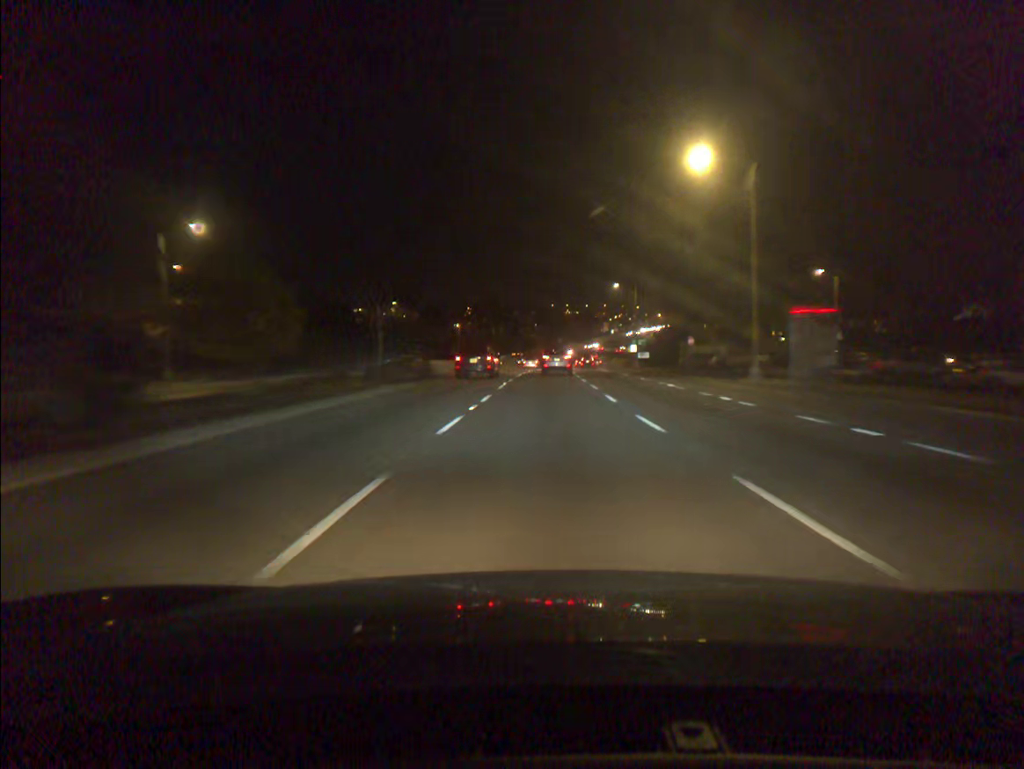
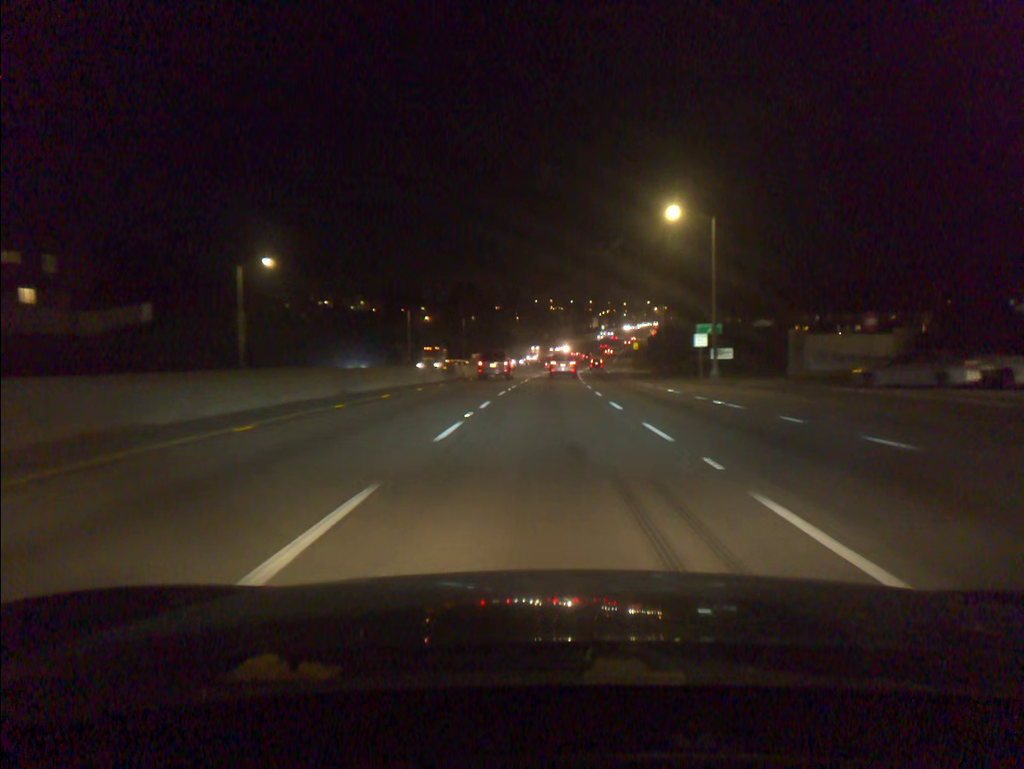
(+0.2, +45.3) m; +1°
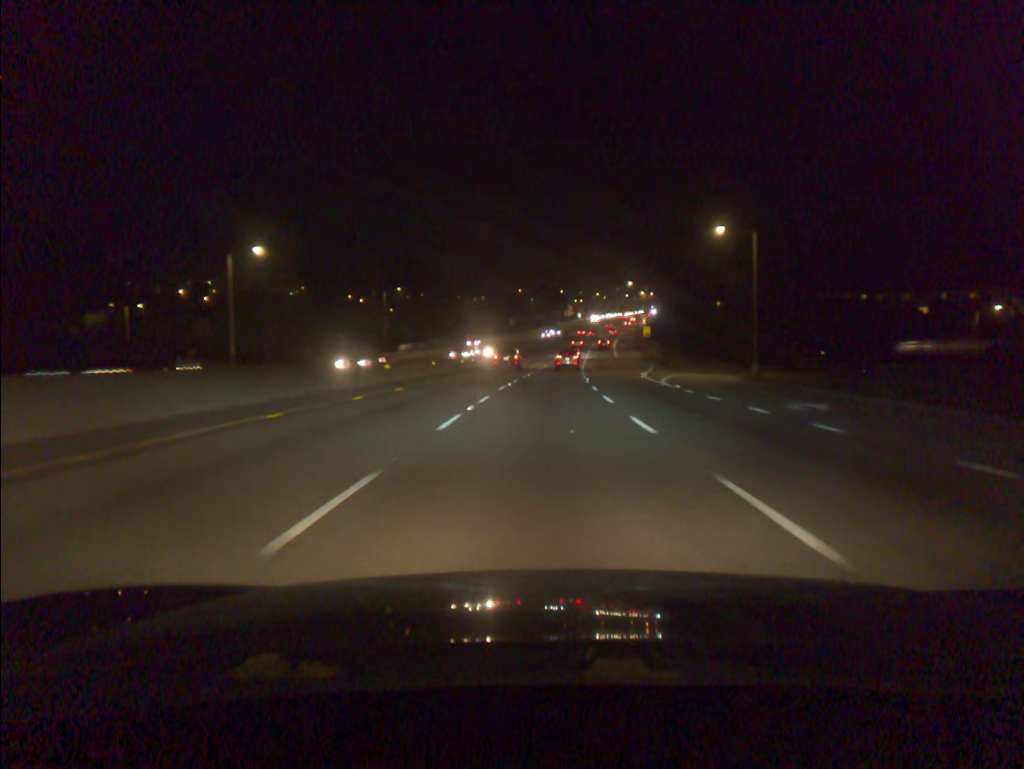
(+1.2, +58.0) m; +2°
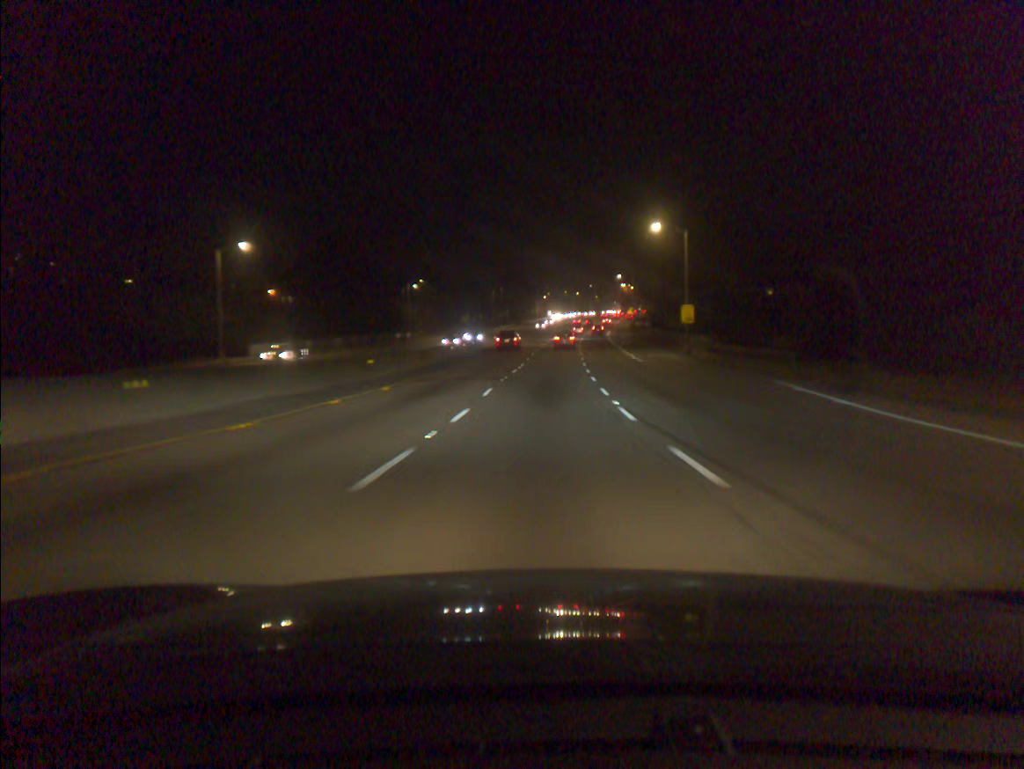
(+1.1, +49.3) m; +2°
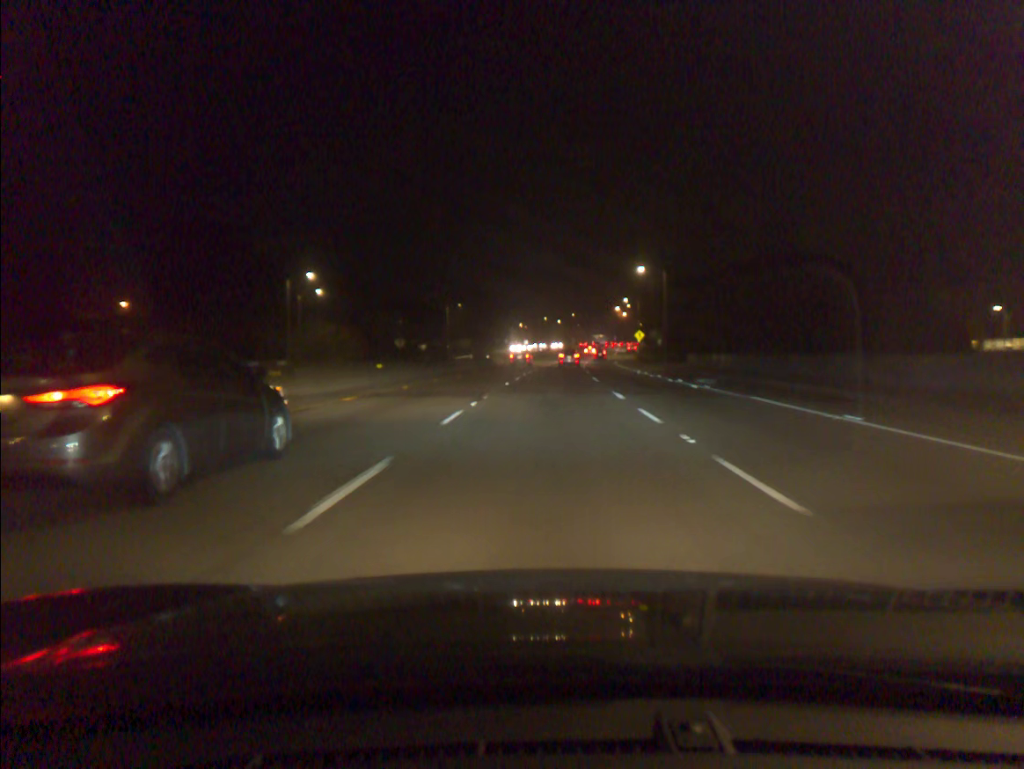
(+0.9, +52.6) m; +2°
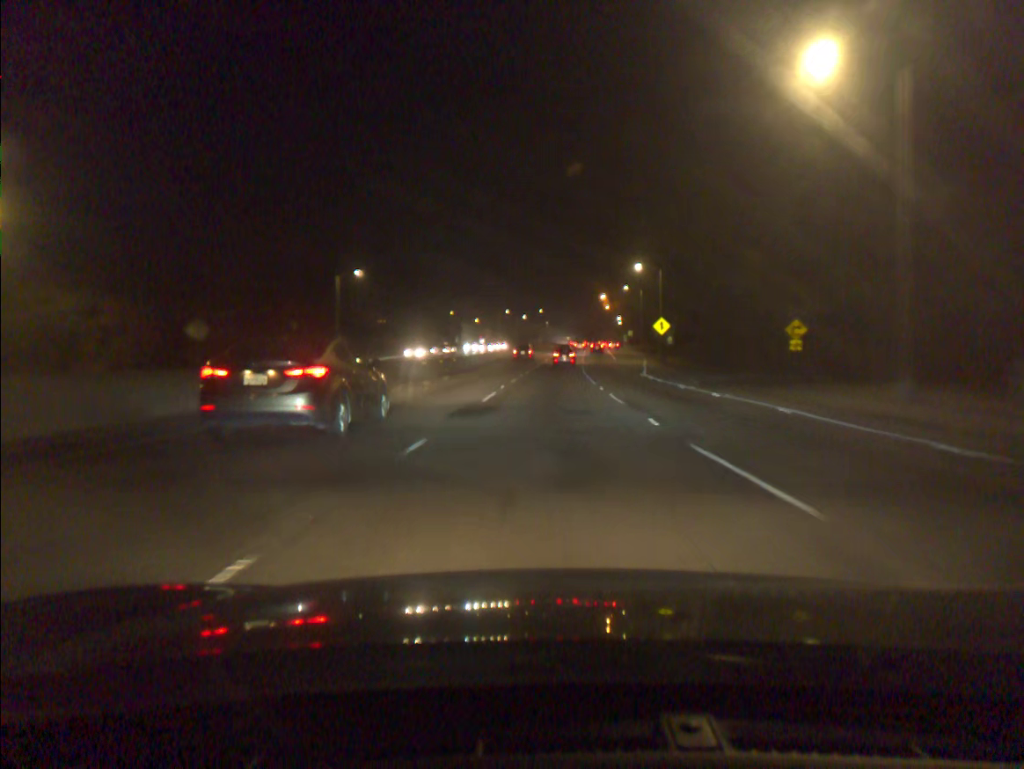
(+1.2, +54.9) m; +3°
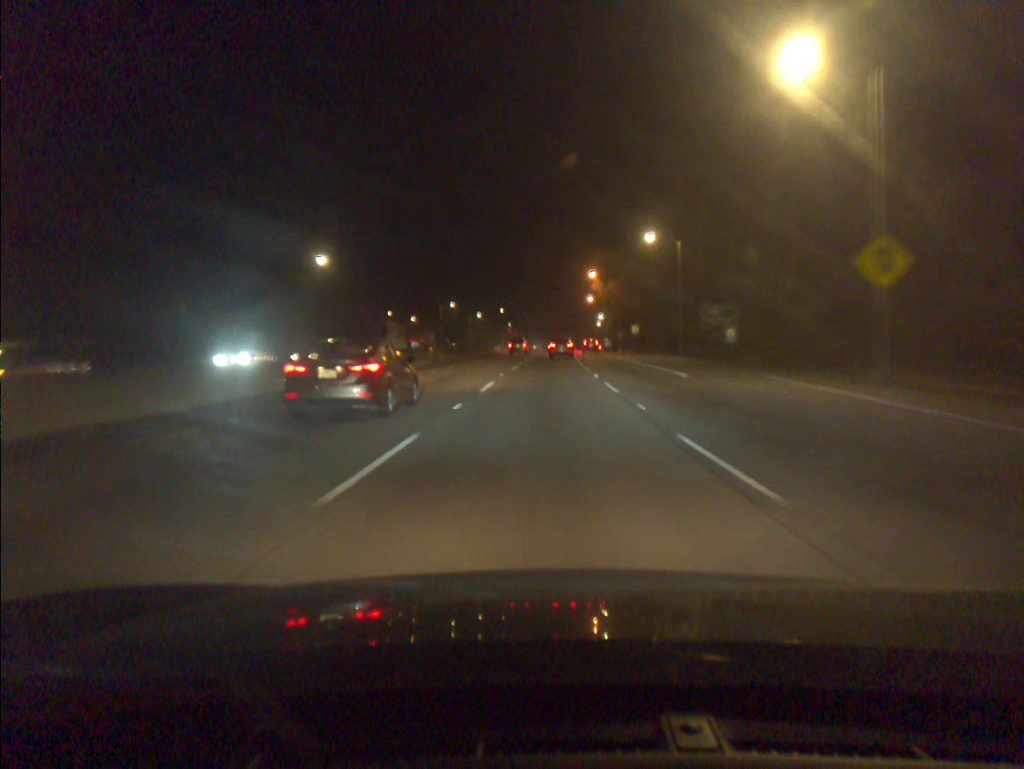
(+1.2, +56.2) m; +3°
